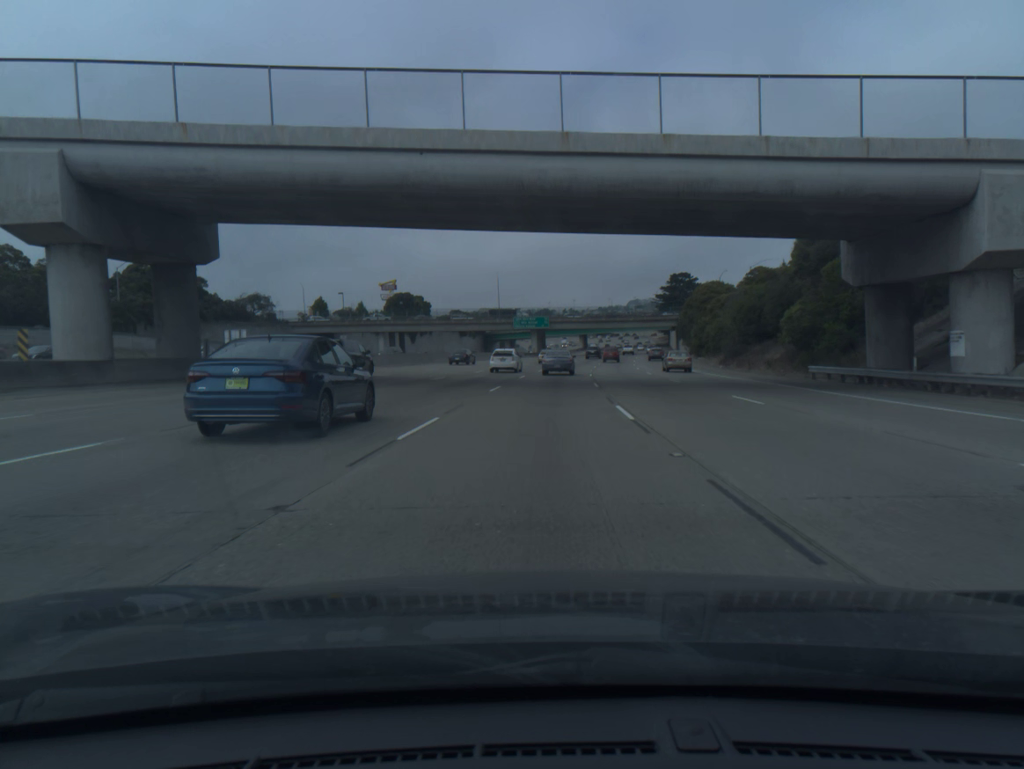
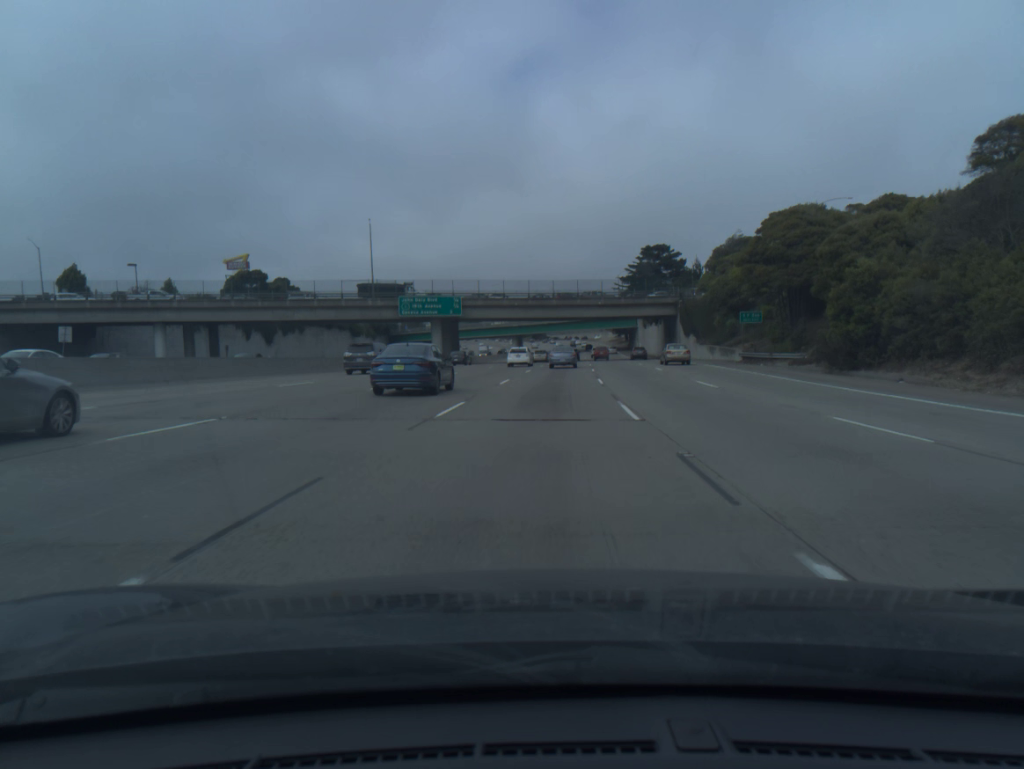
(+3.1, +67.7) m; +5°
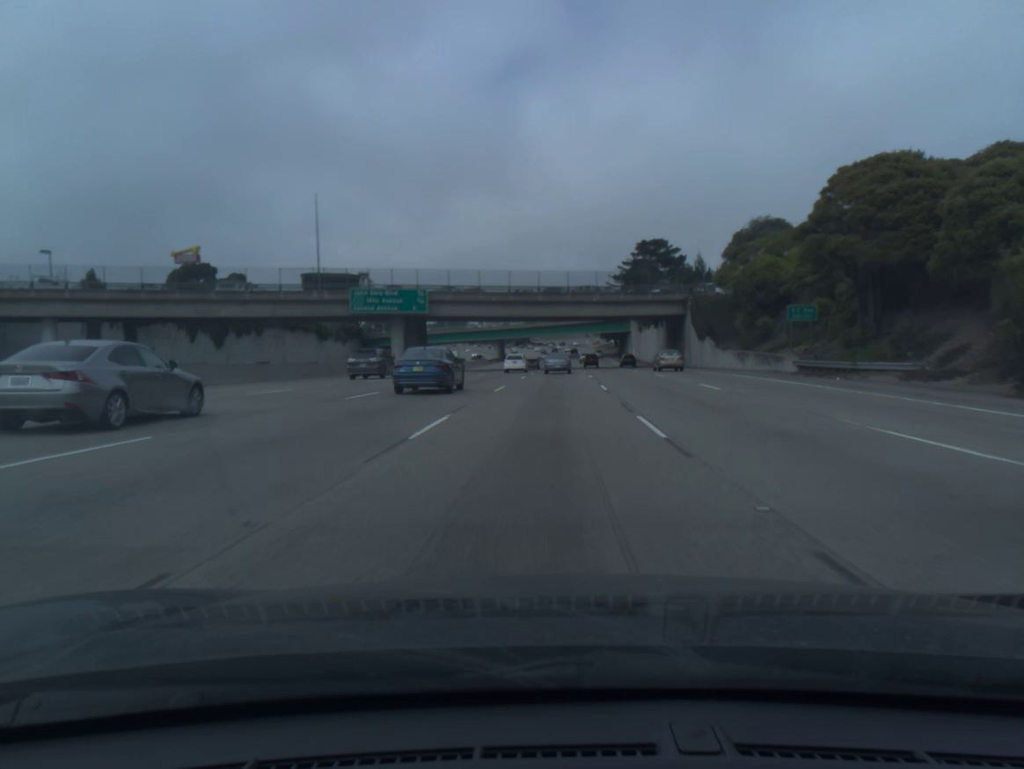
(+0.2, +17.0) m; +1°
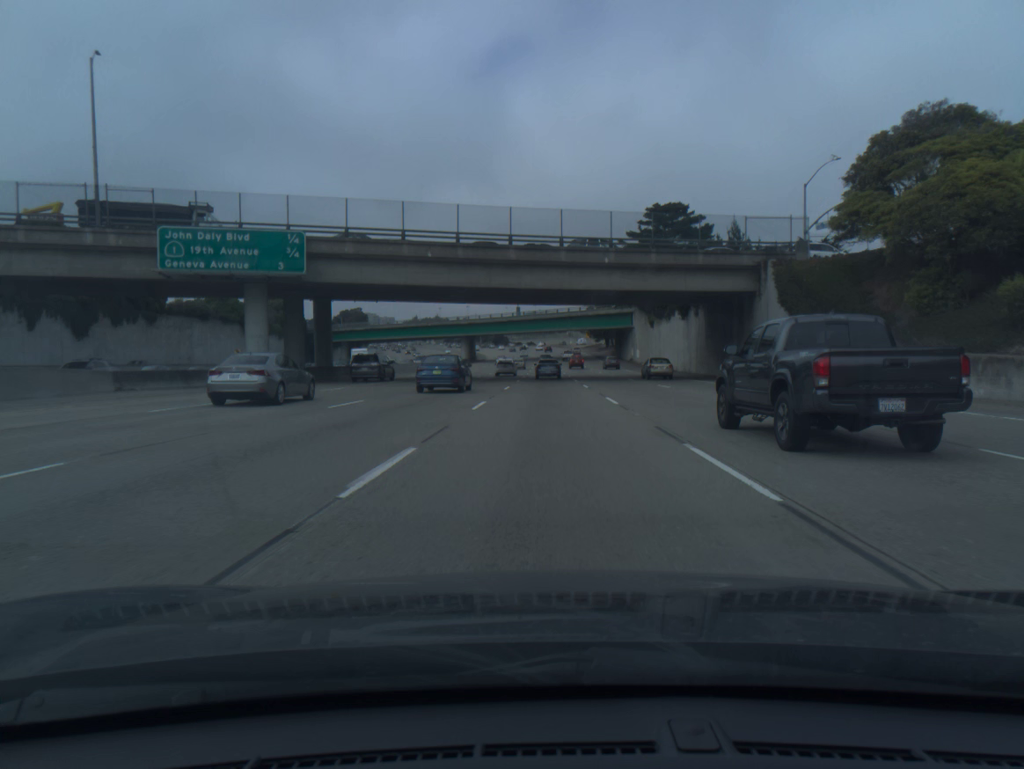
(+0.5, +34.1) m; +2°
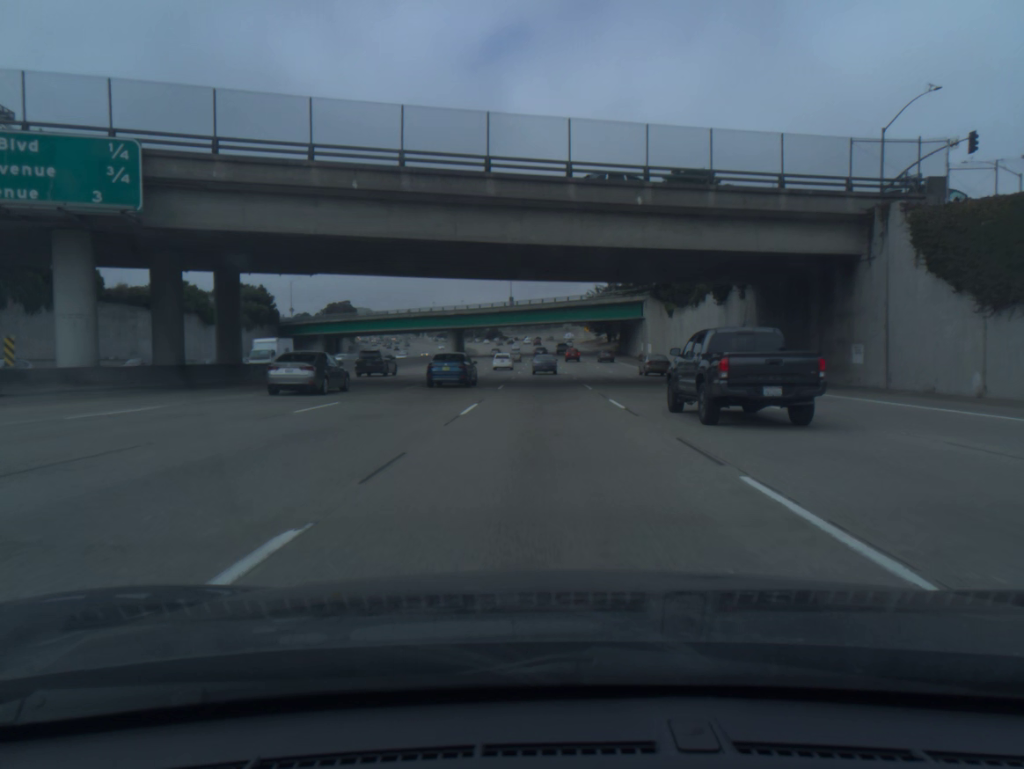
(+0.1, +17.1) m; 0°
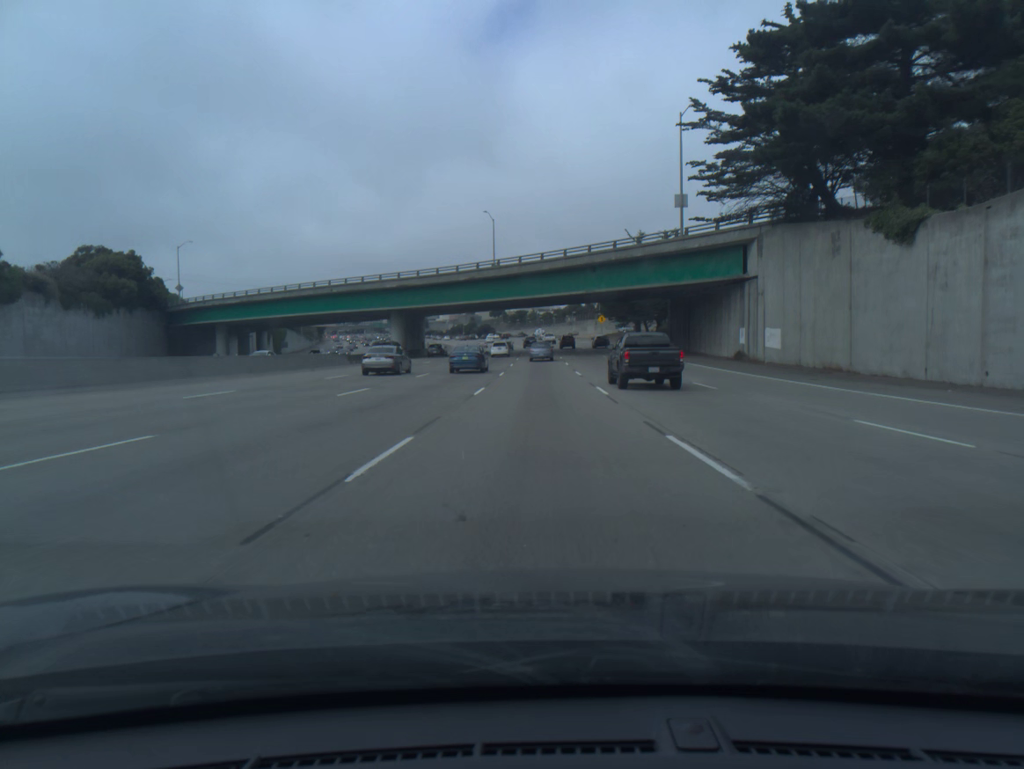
(+0.2, +51.9) m; 0°
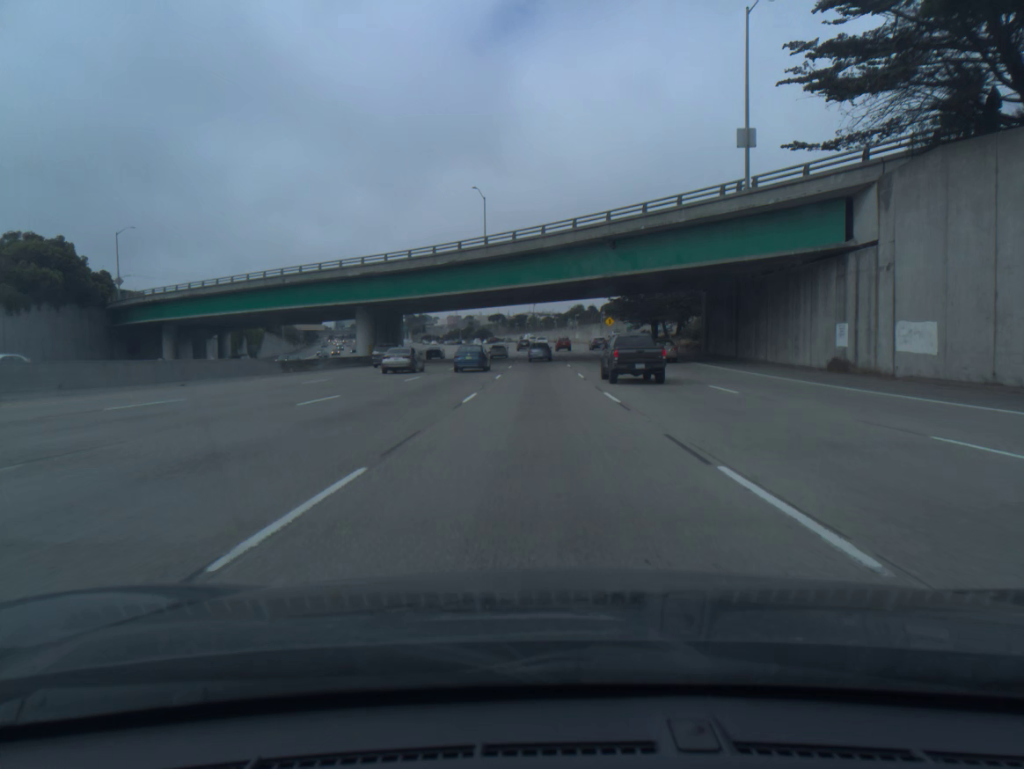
(0.0, +17.4) m; 0°
